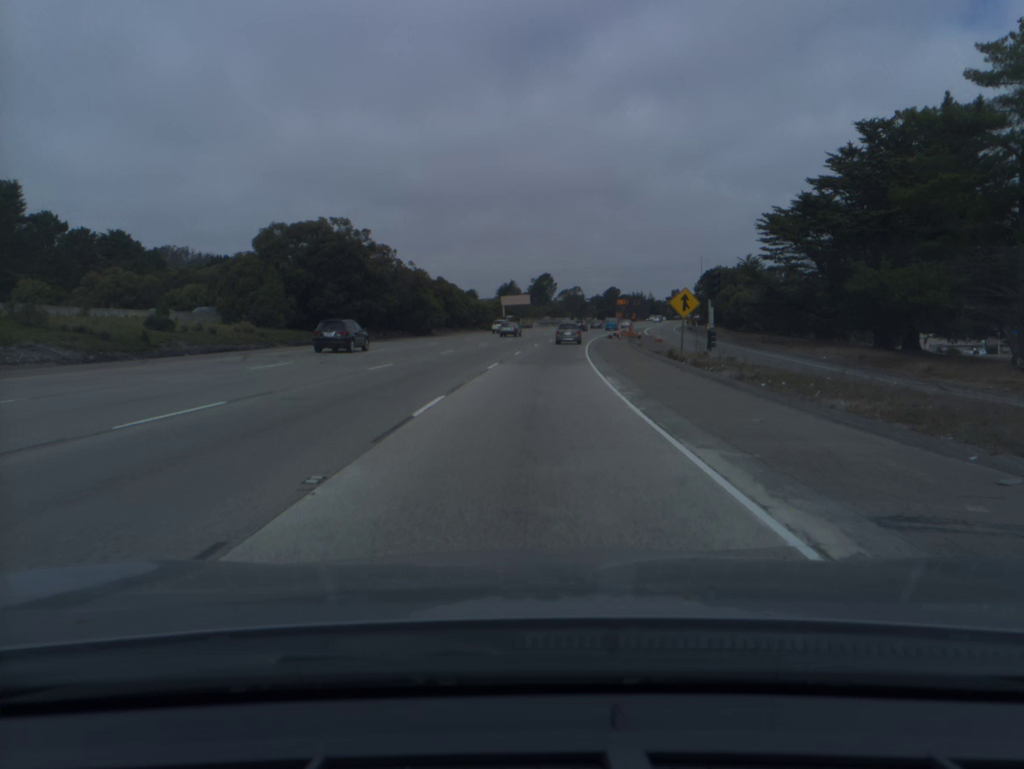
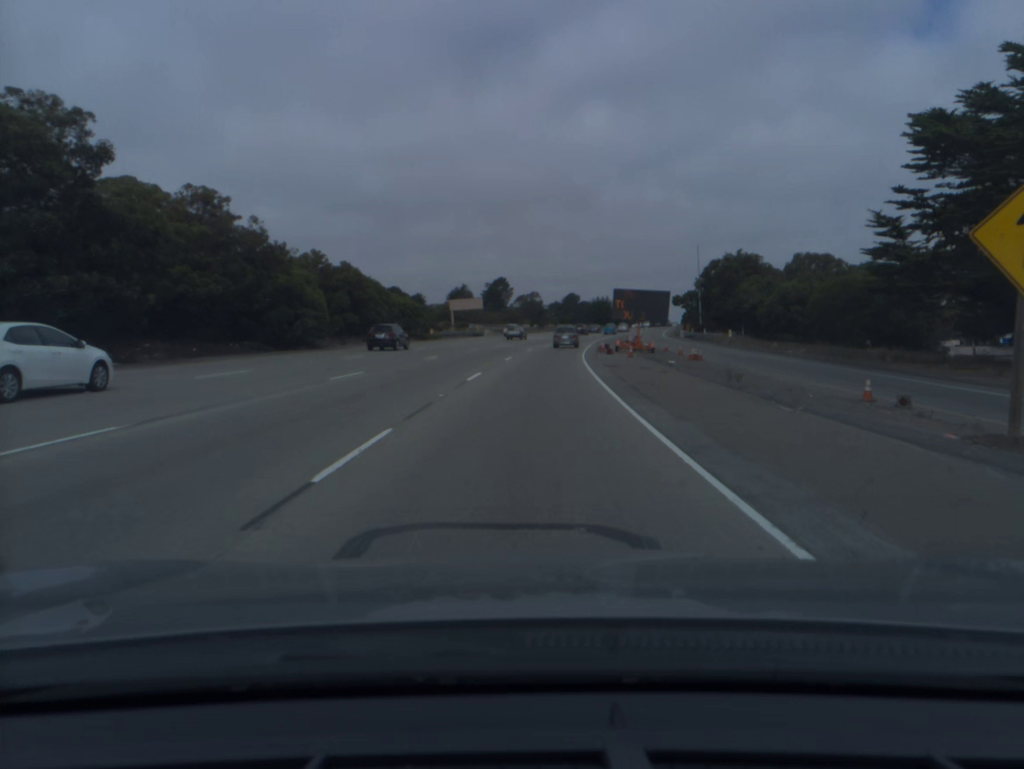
(+0.9, +32.6) m; +3°
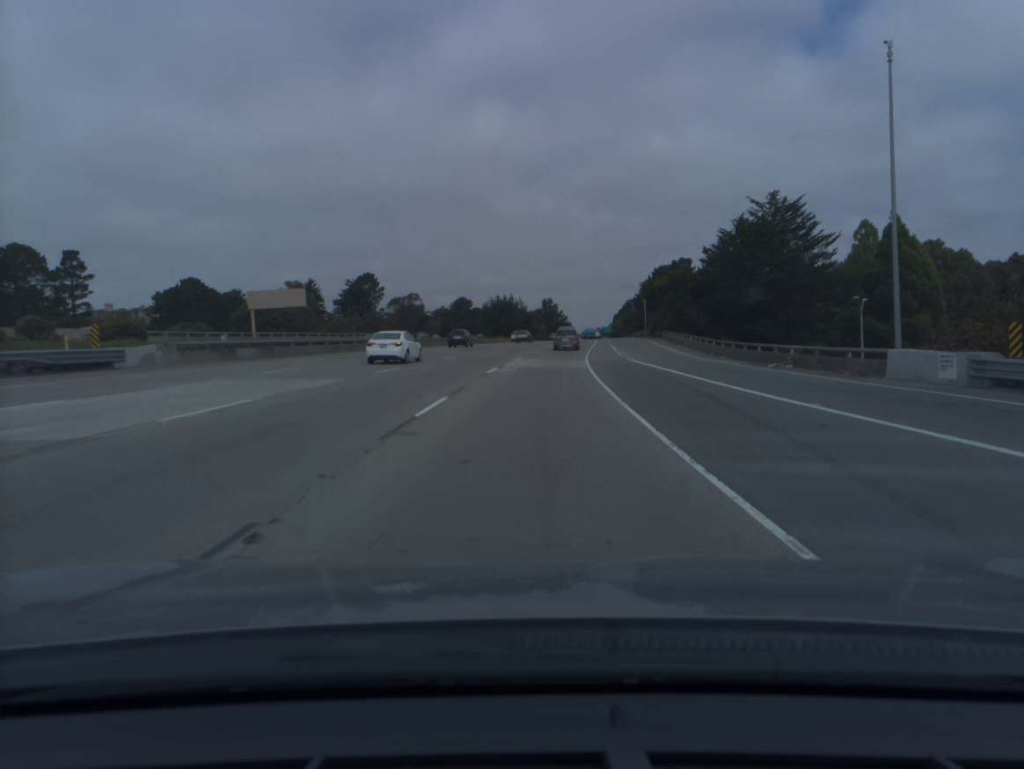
(+5.3, +80.9) m; +8°
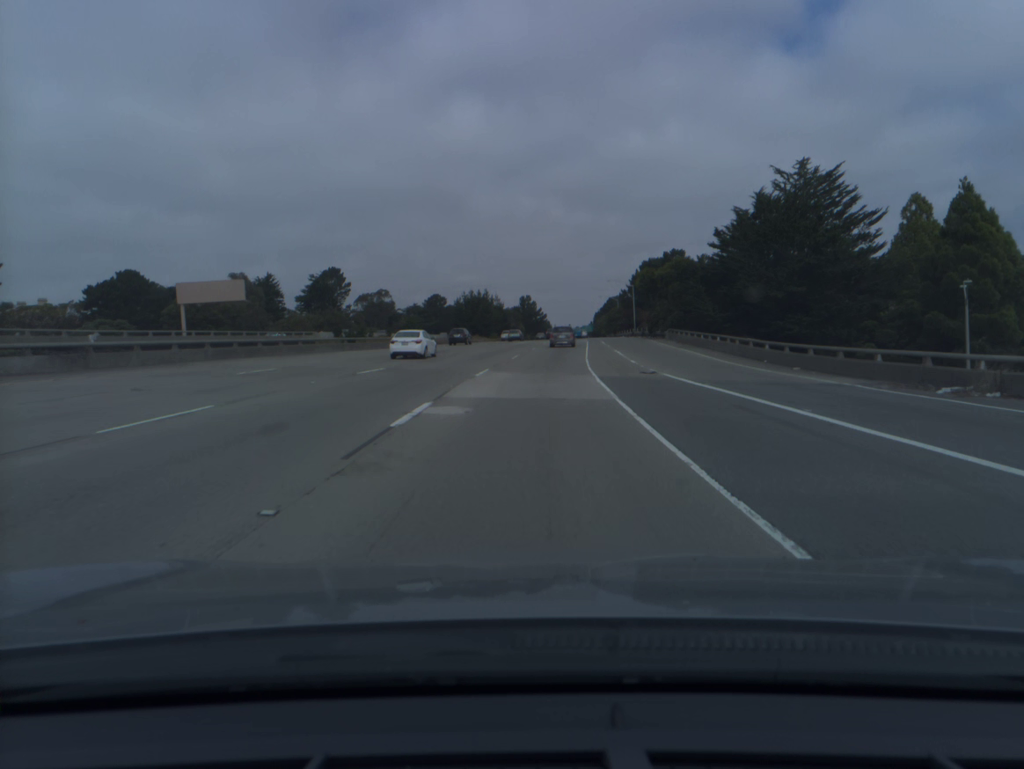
(+0.2, +16.3) m; +2°
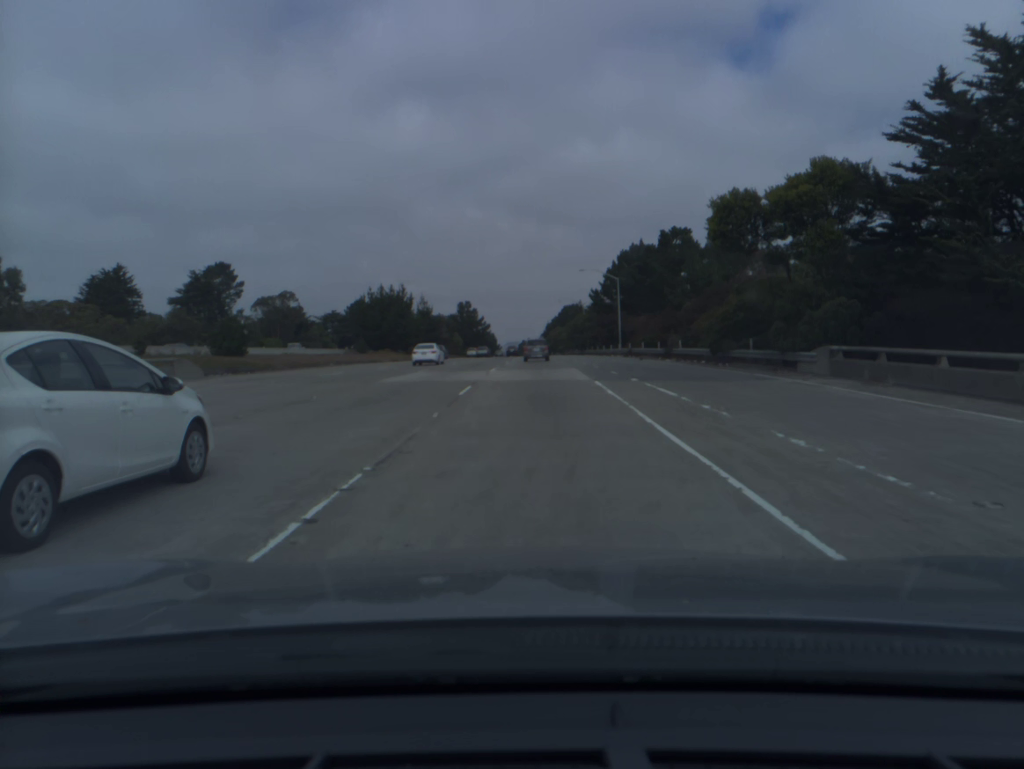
(+1.8, +48.7) m; +4°
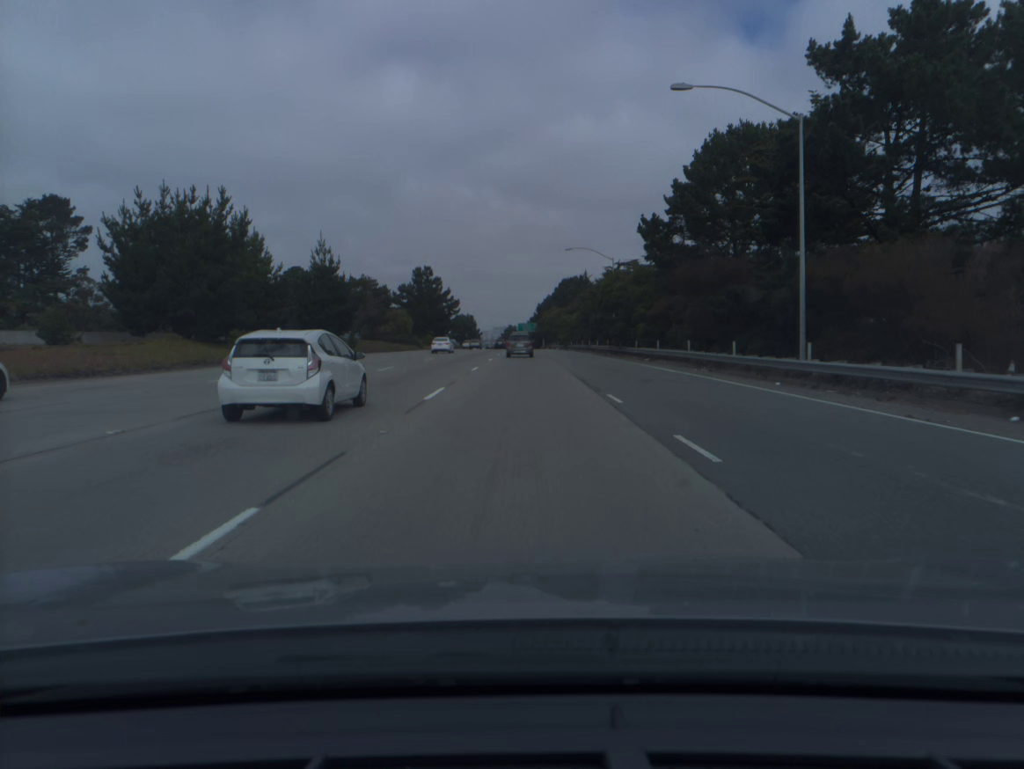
(+1.0, +64.6) m; +1°
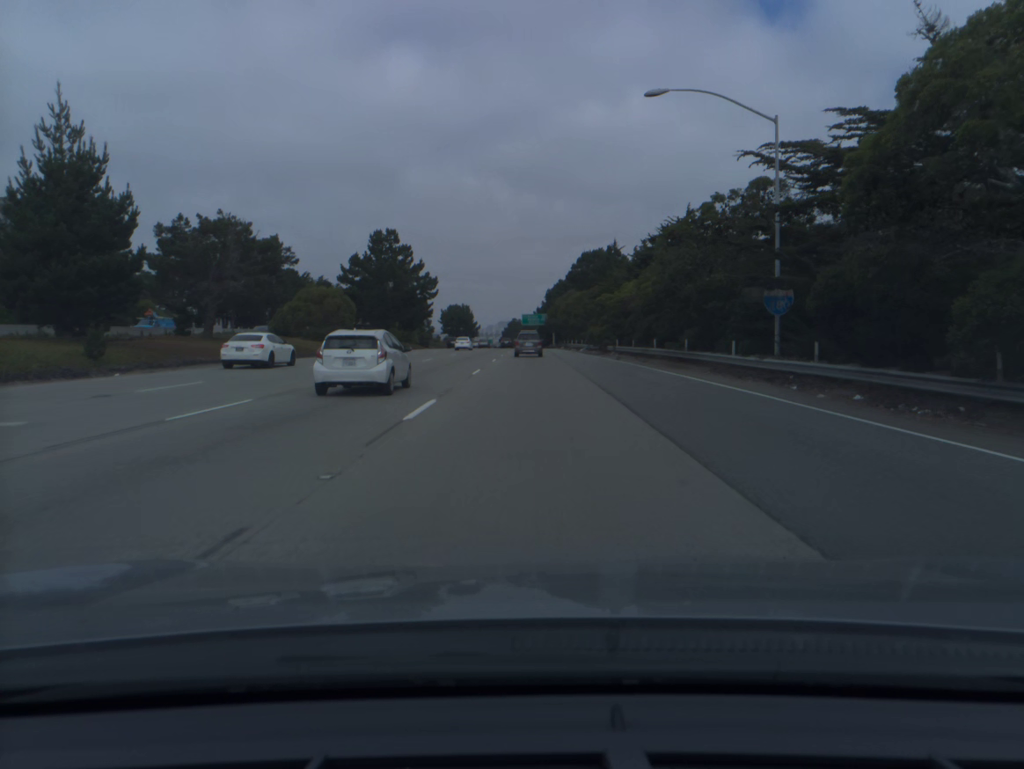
(-0.3, +48.2) m; 0°
